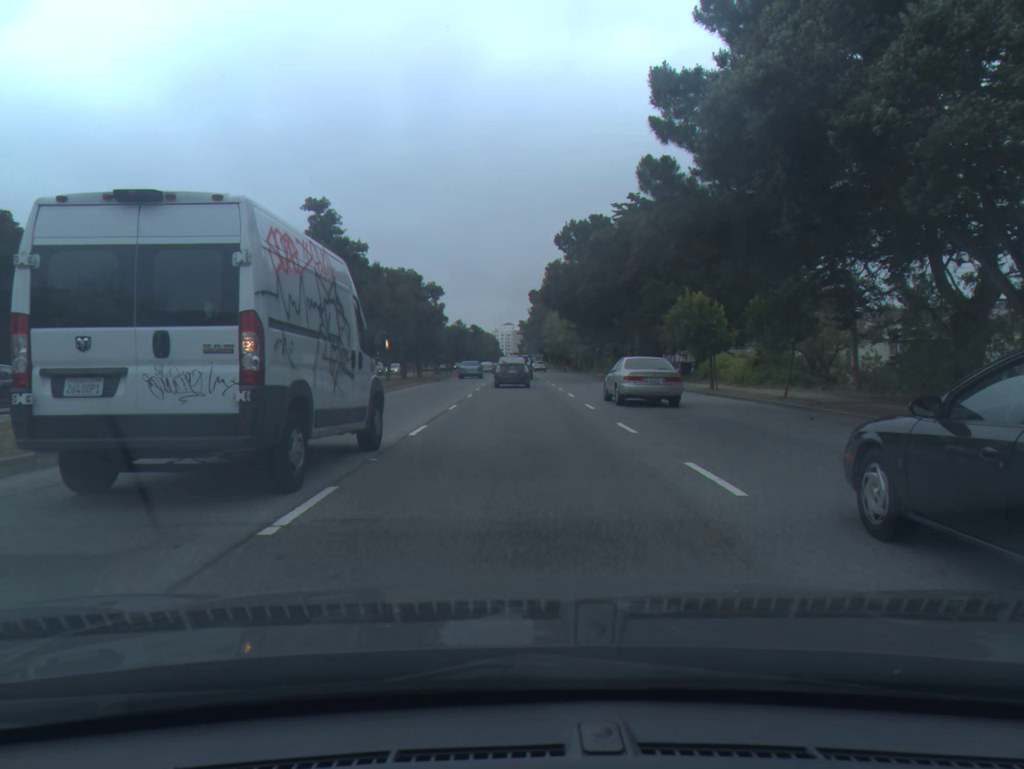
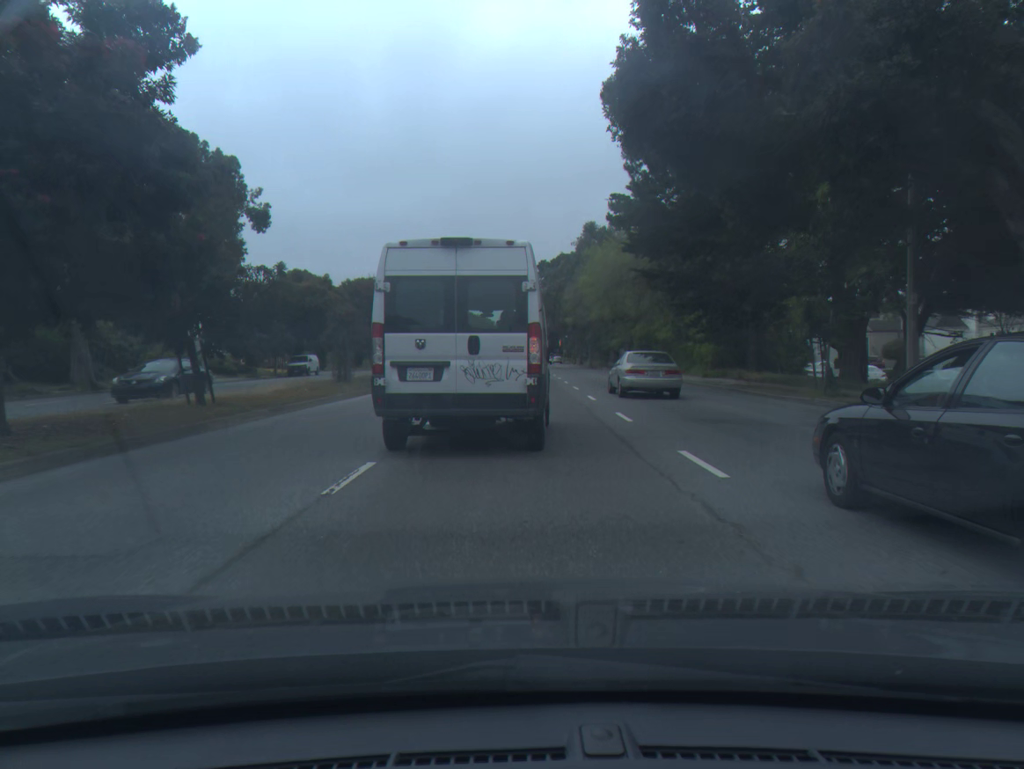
(-0.2, +41.9) m; -1°
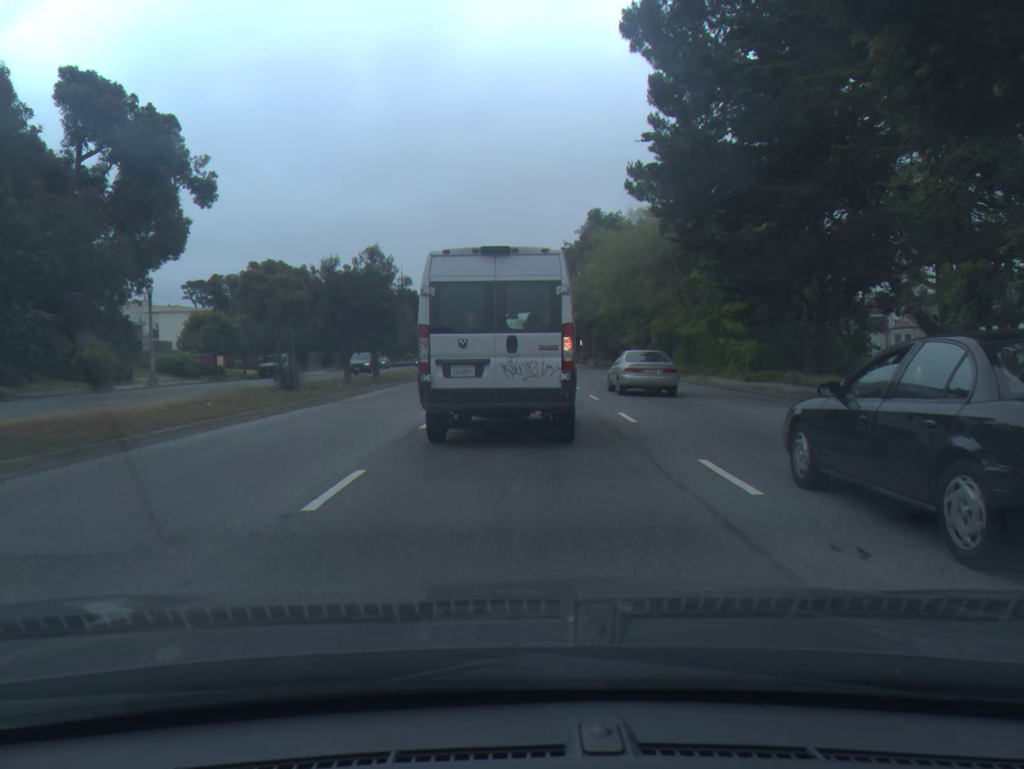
(0.0, +7.9) m; 0°
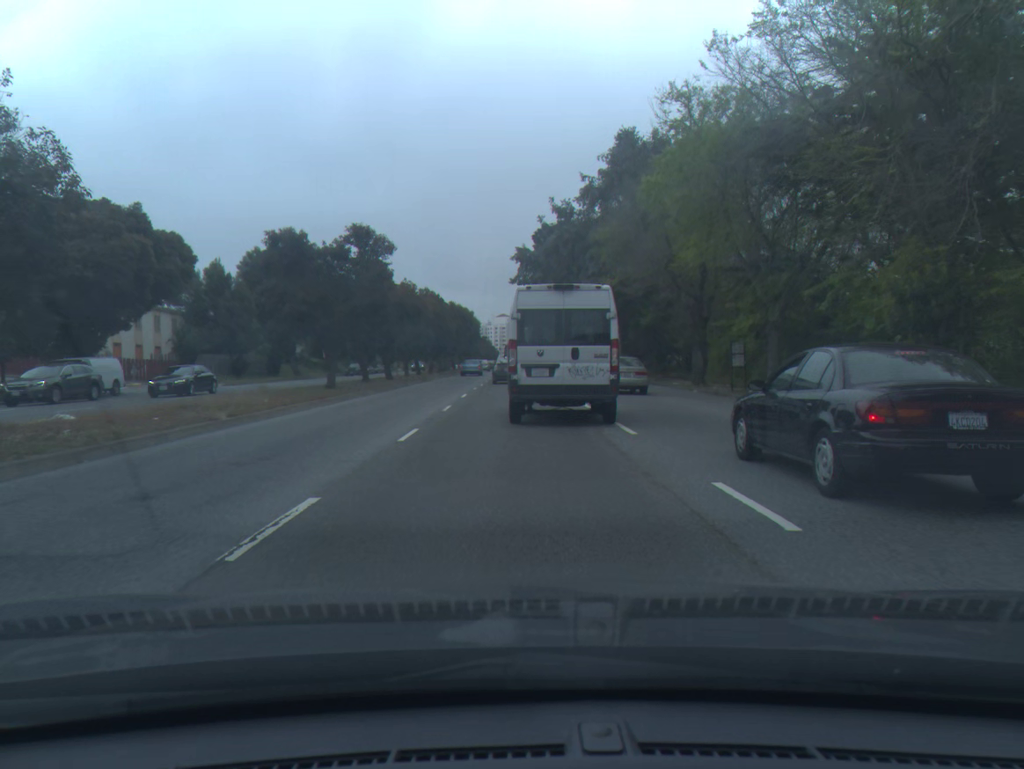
(+0.3, +30.5) m; +1°
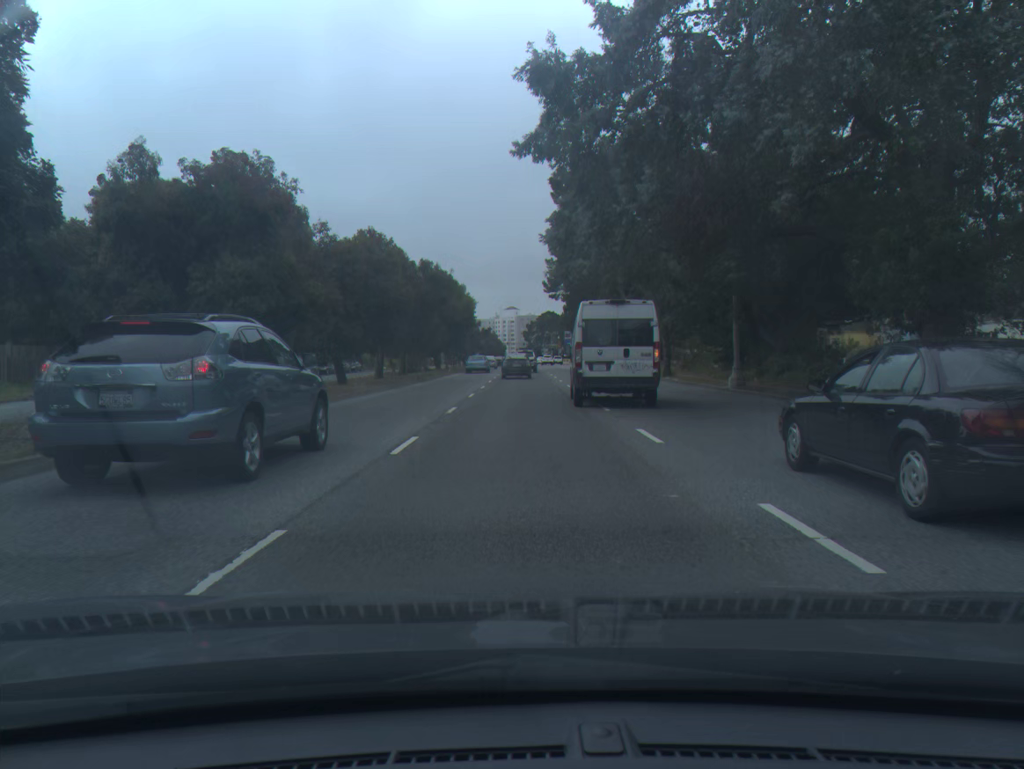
(-0.2, +30.4) m; -1°
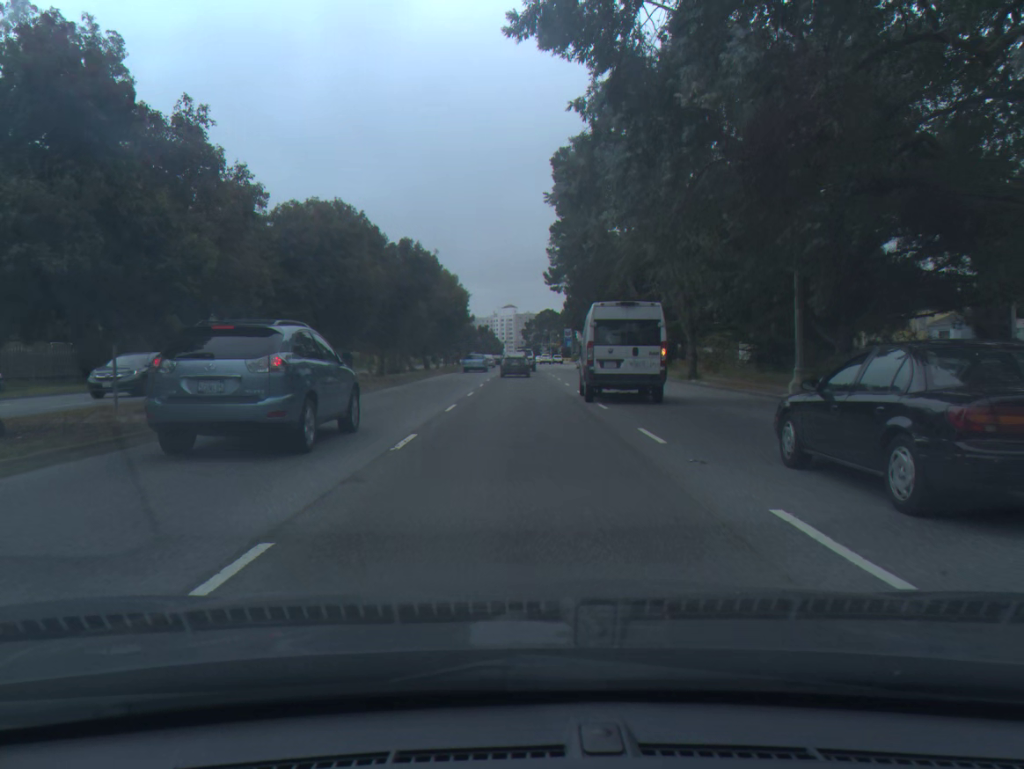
(0.0, +7.2) m; 0°
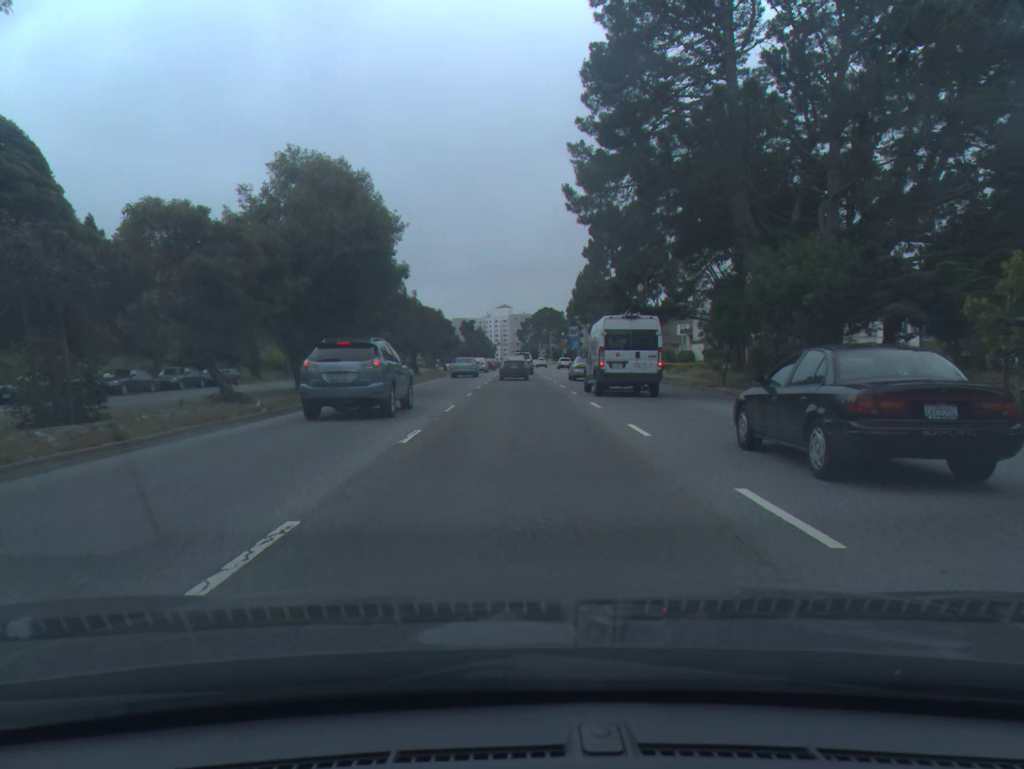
(+0.1, +35.4) m; +1°
